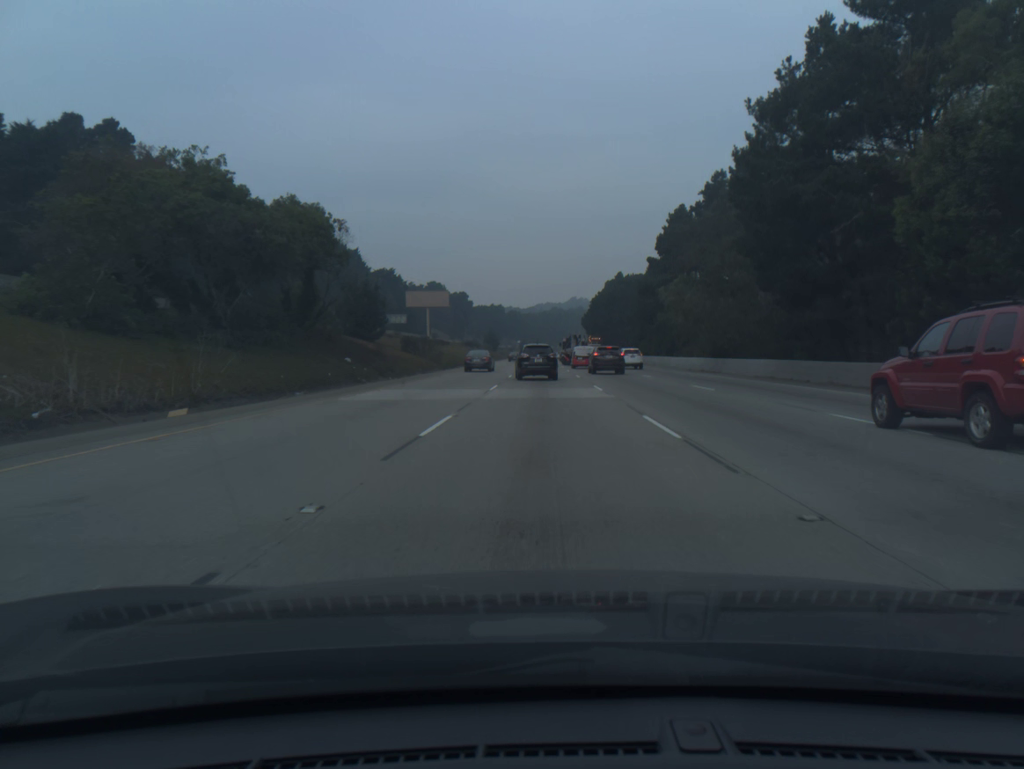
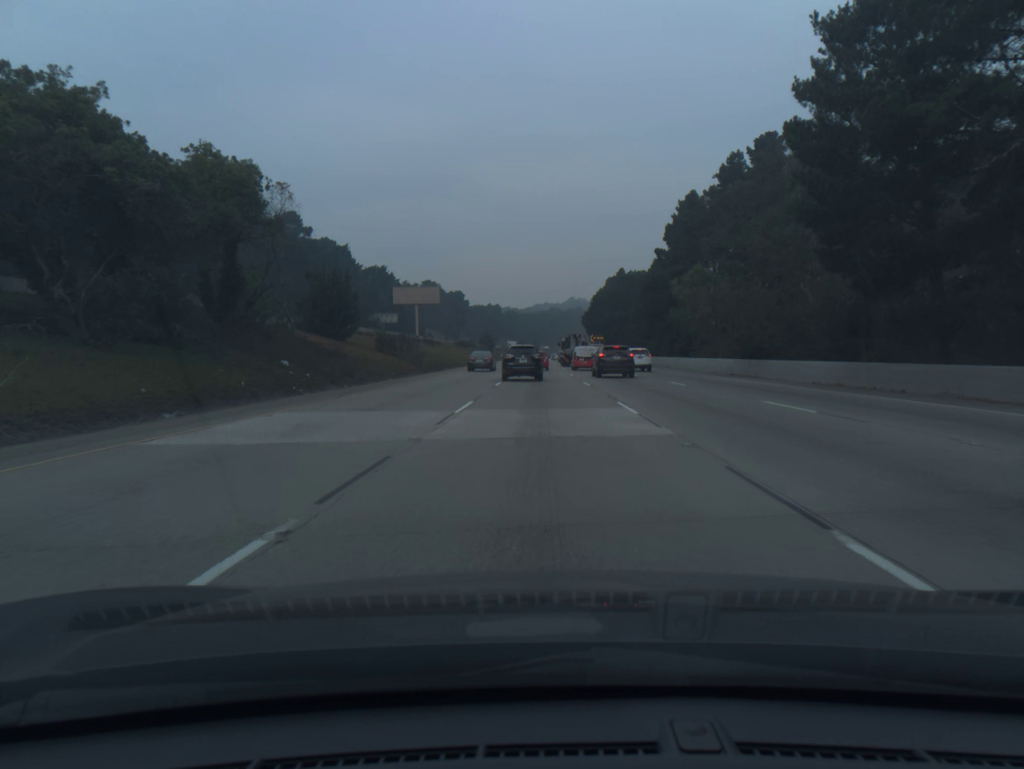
(0.0, +9.9) m; 0°
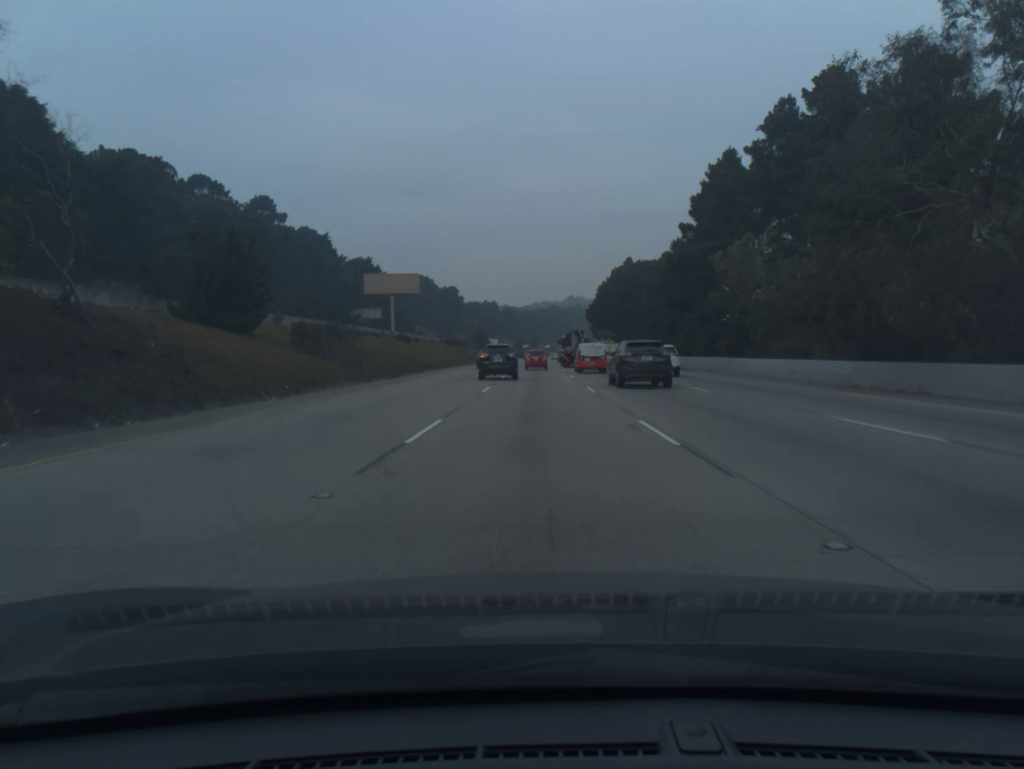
(0.0, +19.9) m; 0°
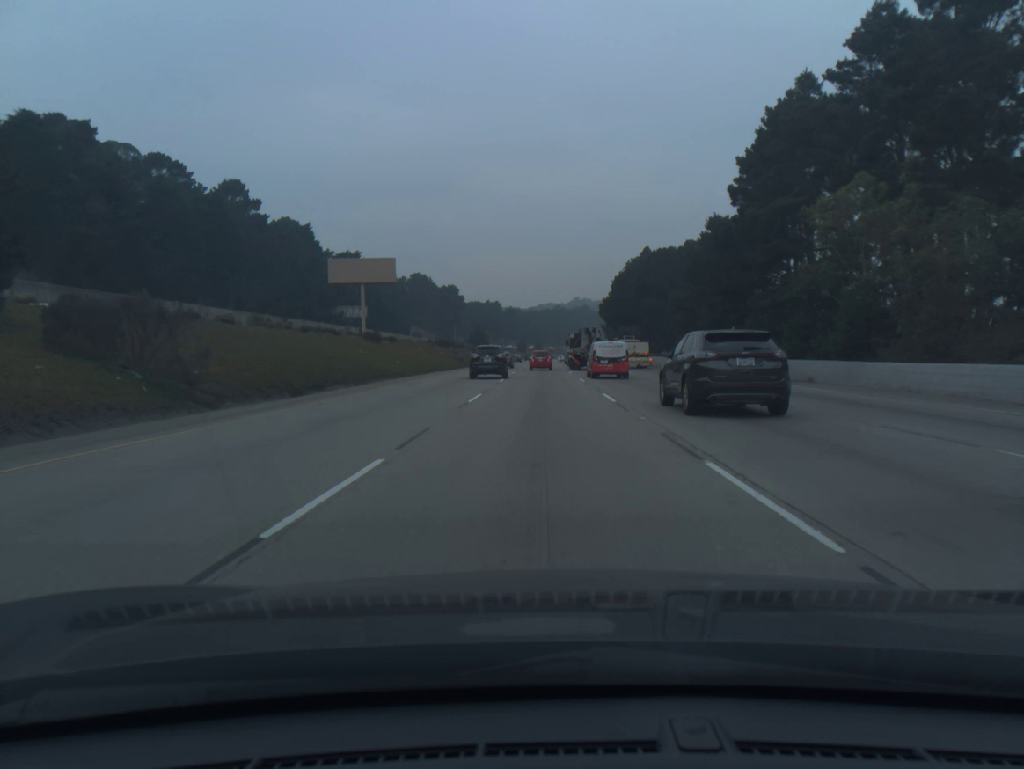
(0.0, +20.2) m; 0°
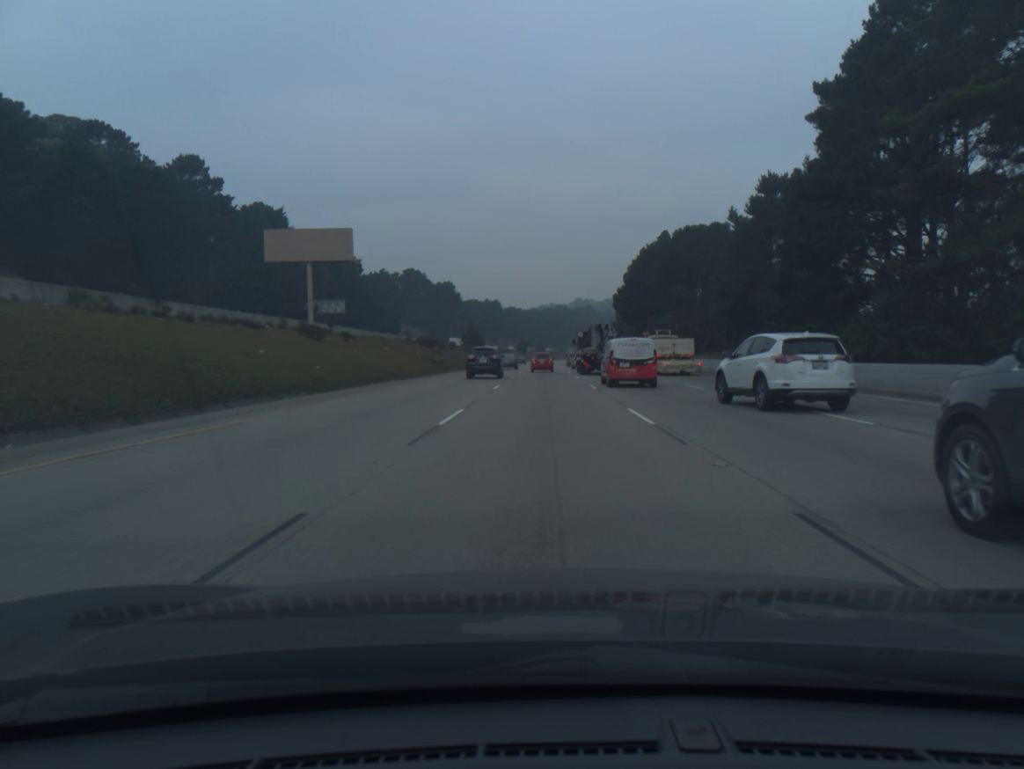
(0.0, +20.7) m; 0°
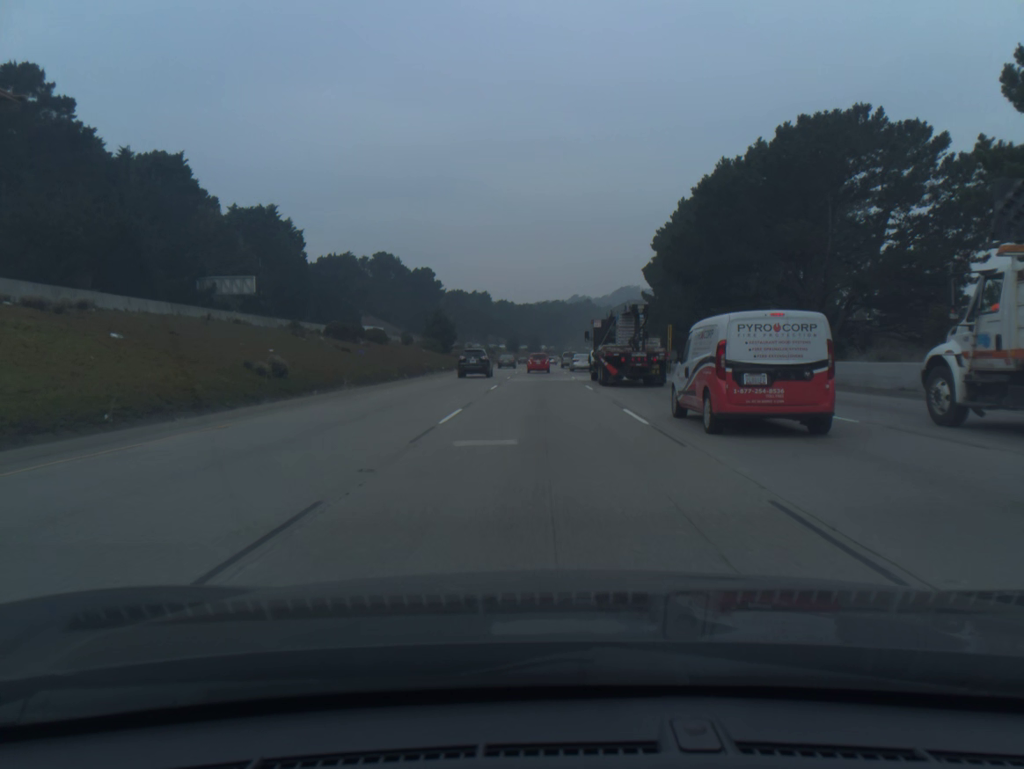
(+0.1, +43.3) m; 0°
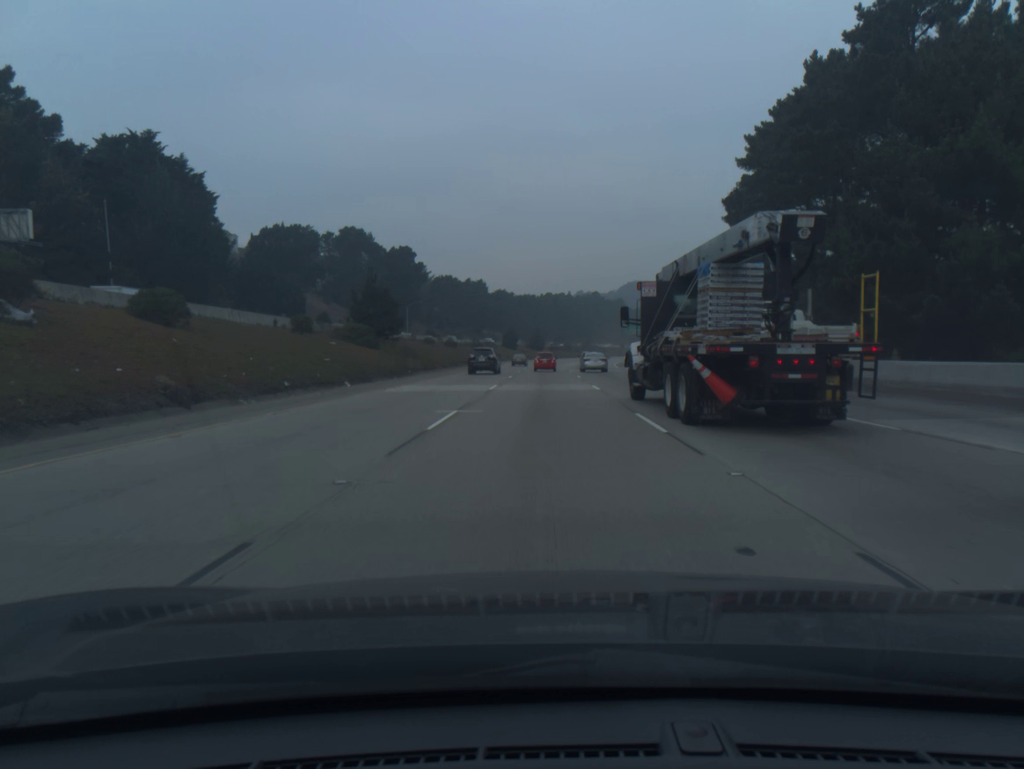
(-0.1, +45.4) m; 0°
